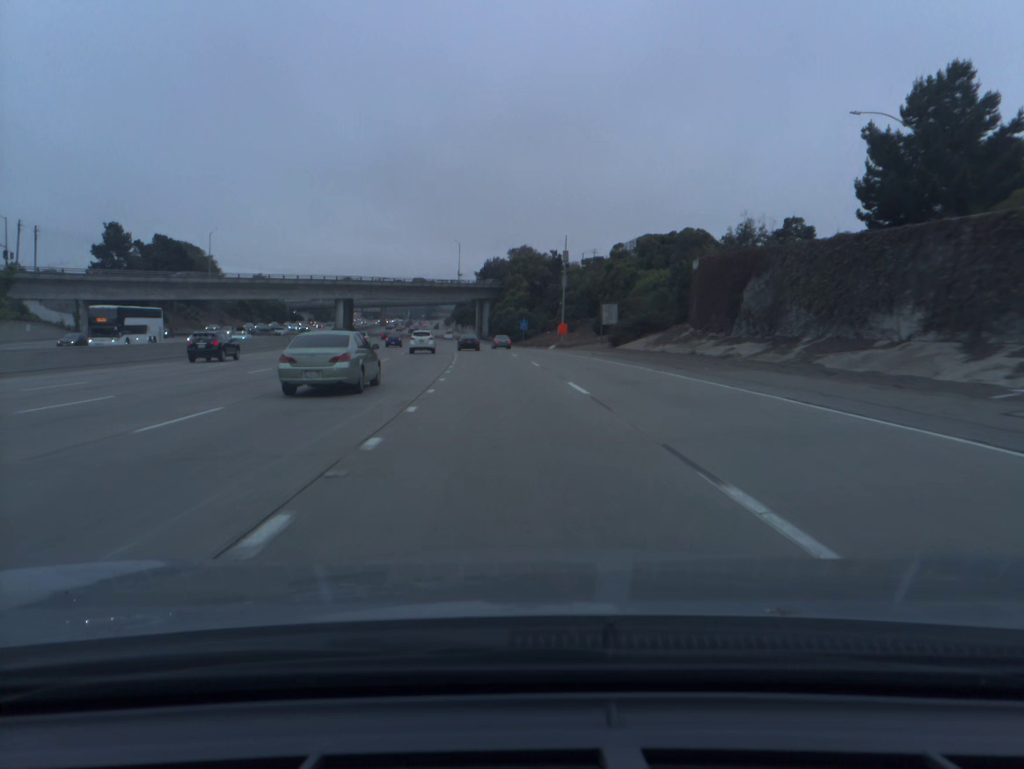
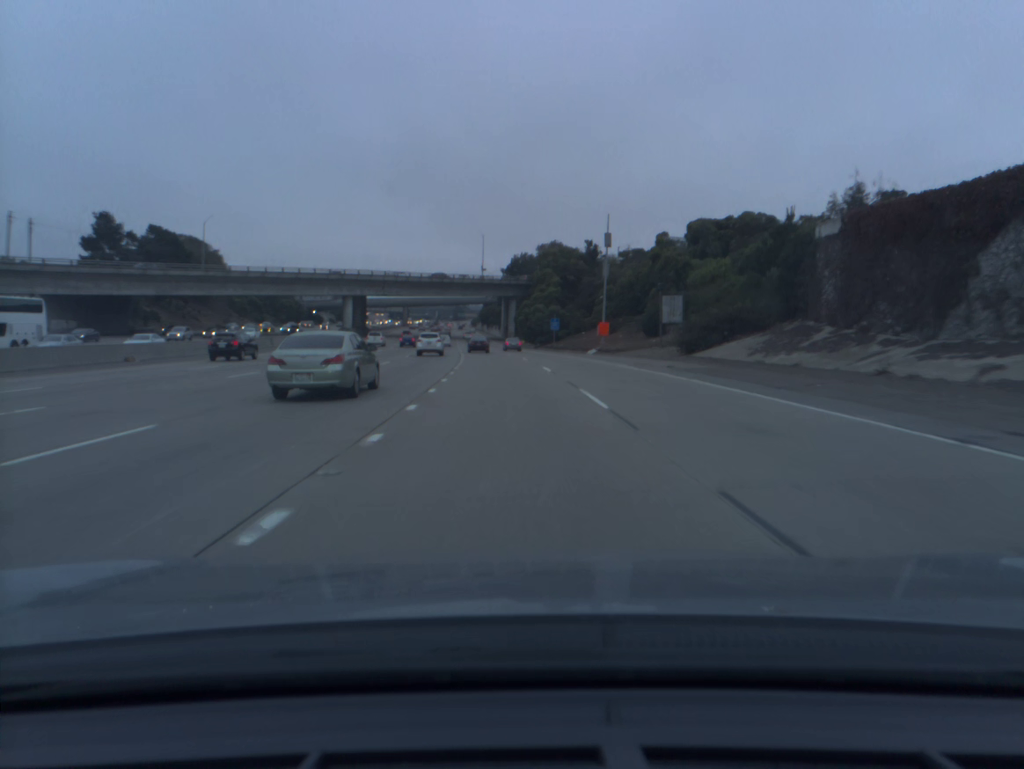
(-0.3, +17.8) m; -2°
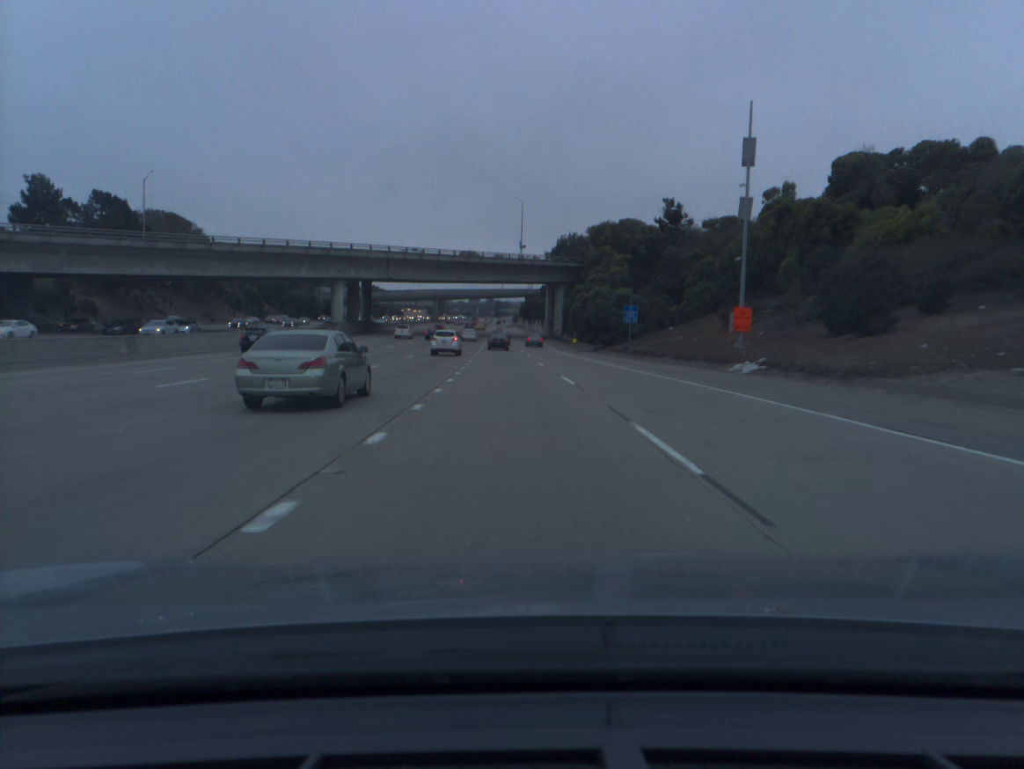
(-1.0, +35.8) m; -3°
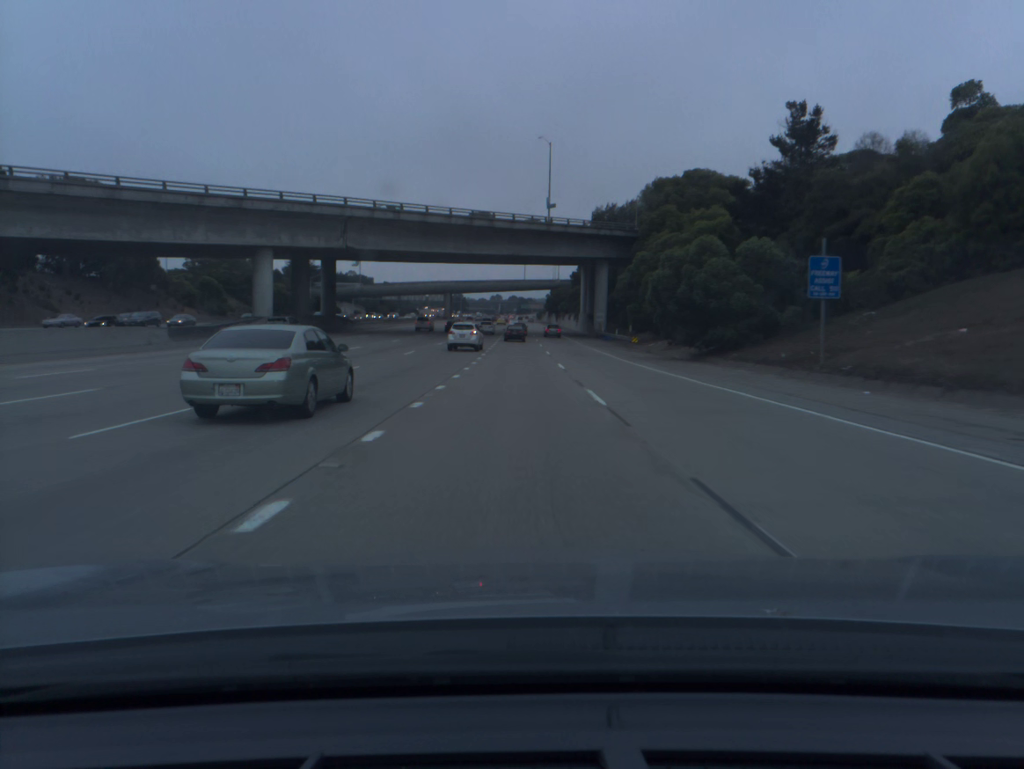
(-0.7, +36.1) m; -2°
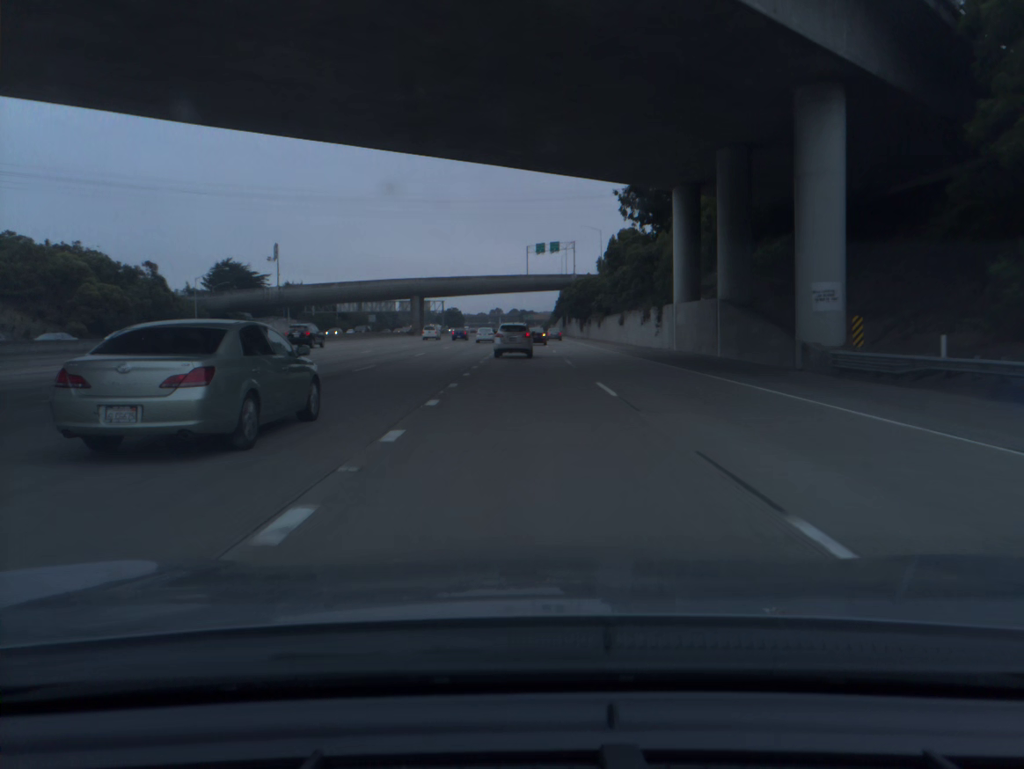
(-0.5, +72.2) m; 0°
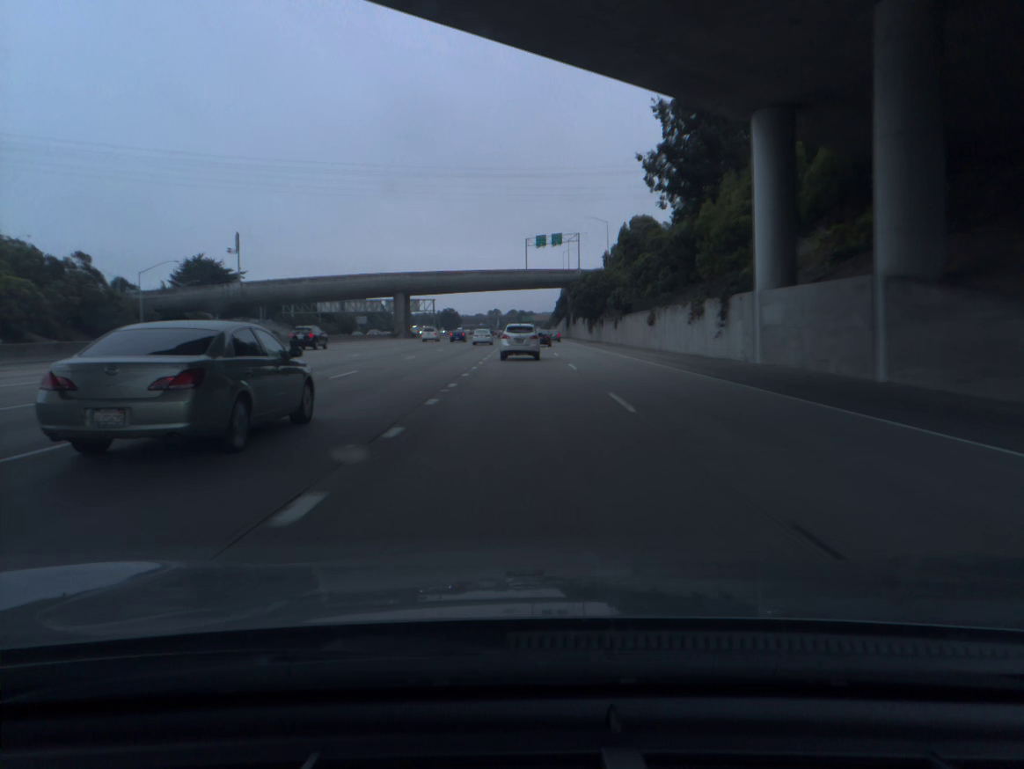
(0.0, +17.5) m; 0°
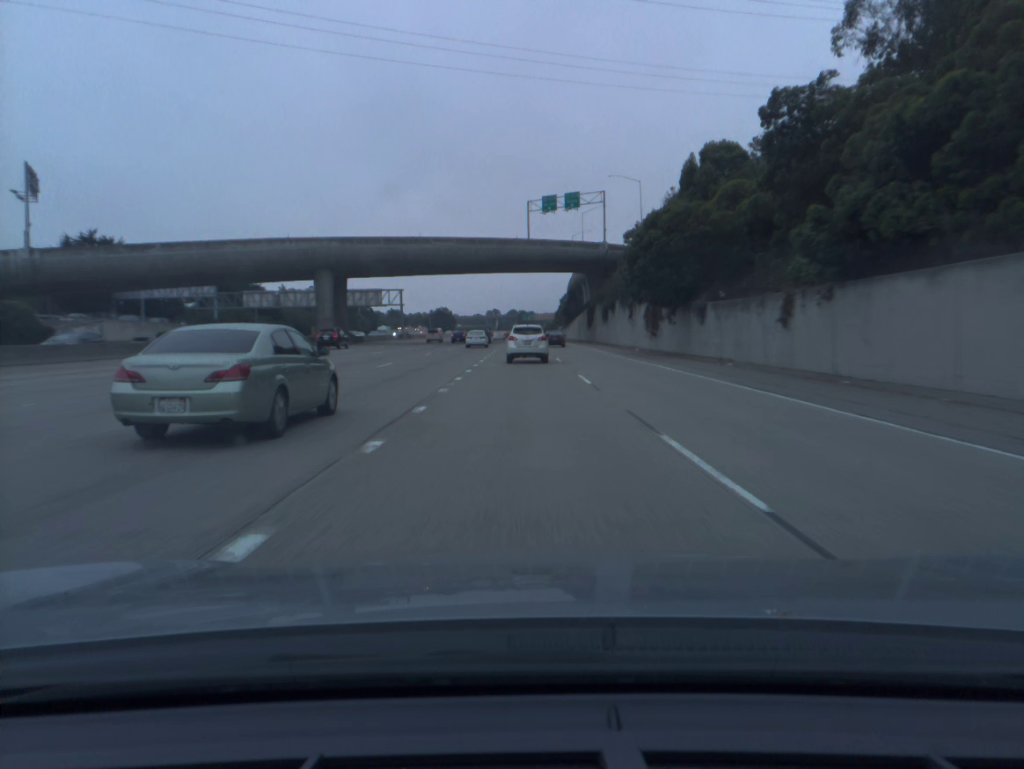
(0.0, +50.5) m; 0°
